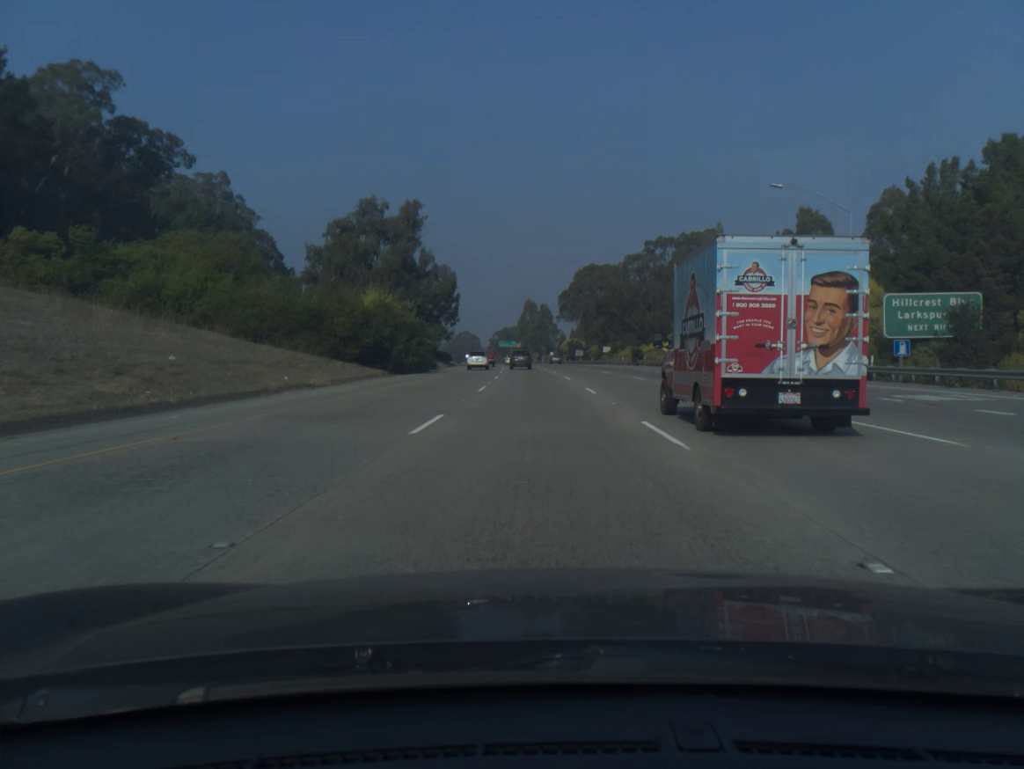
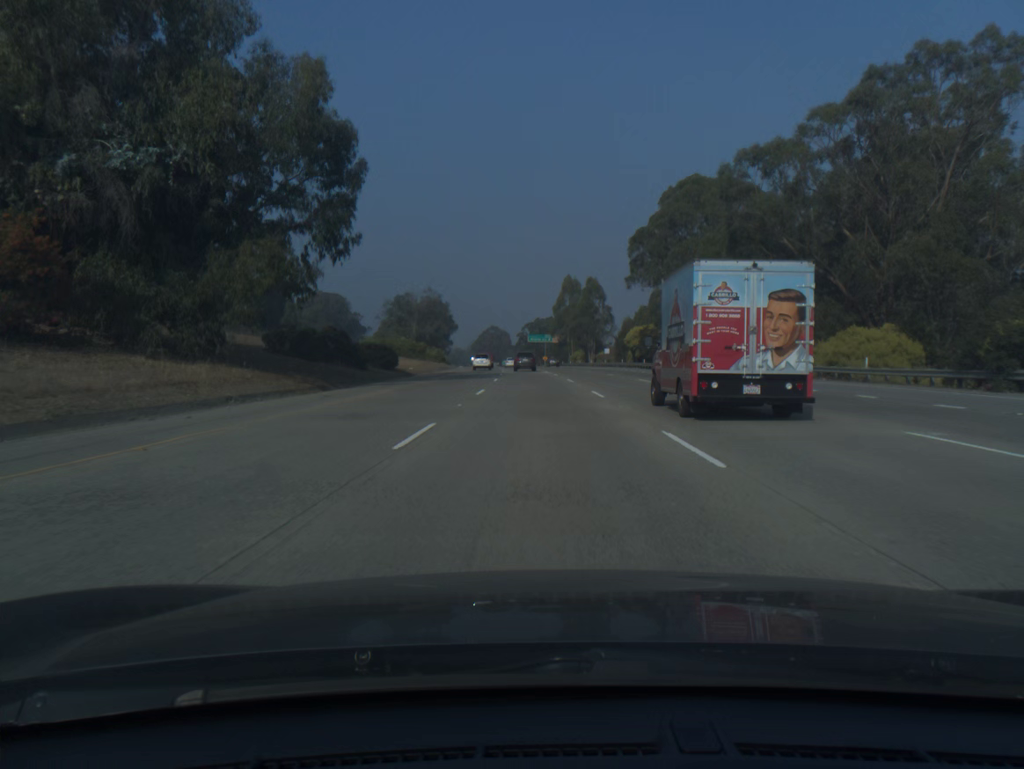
(-1.8, +75.0) m; -3°
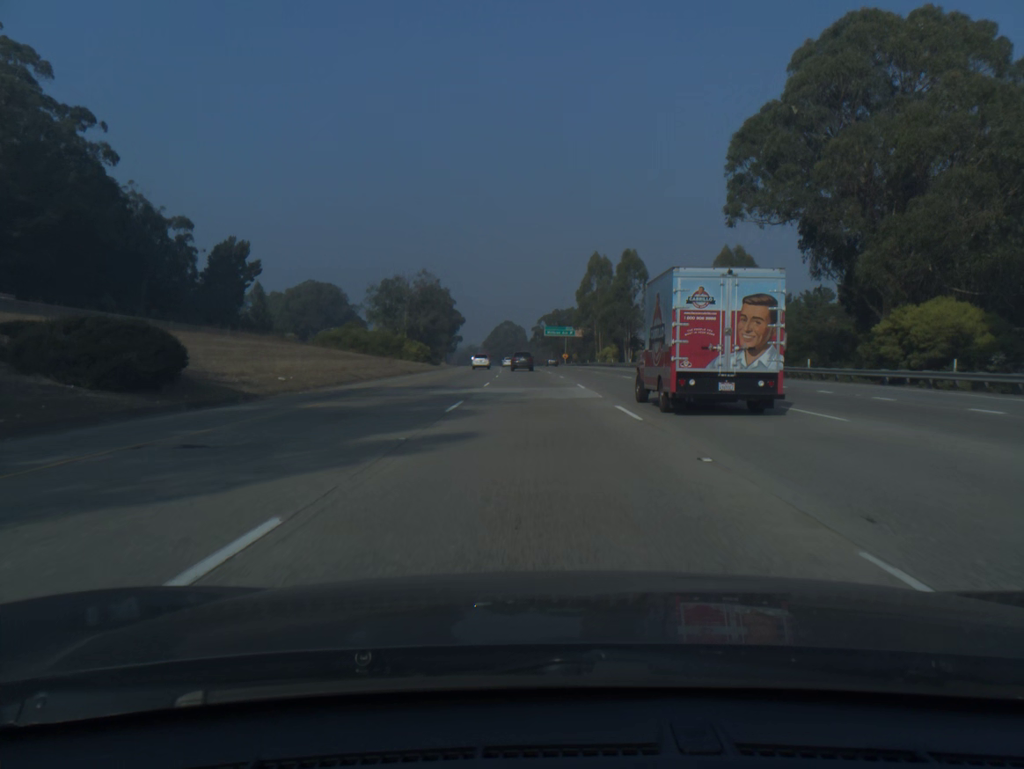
(-0.4, +37.6) m; -1°
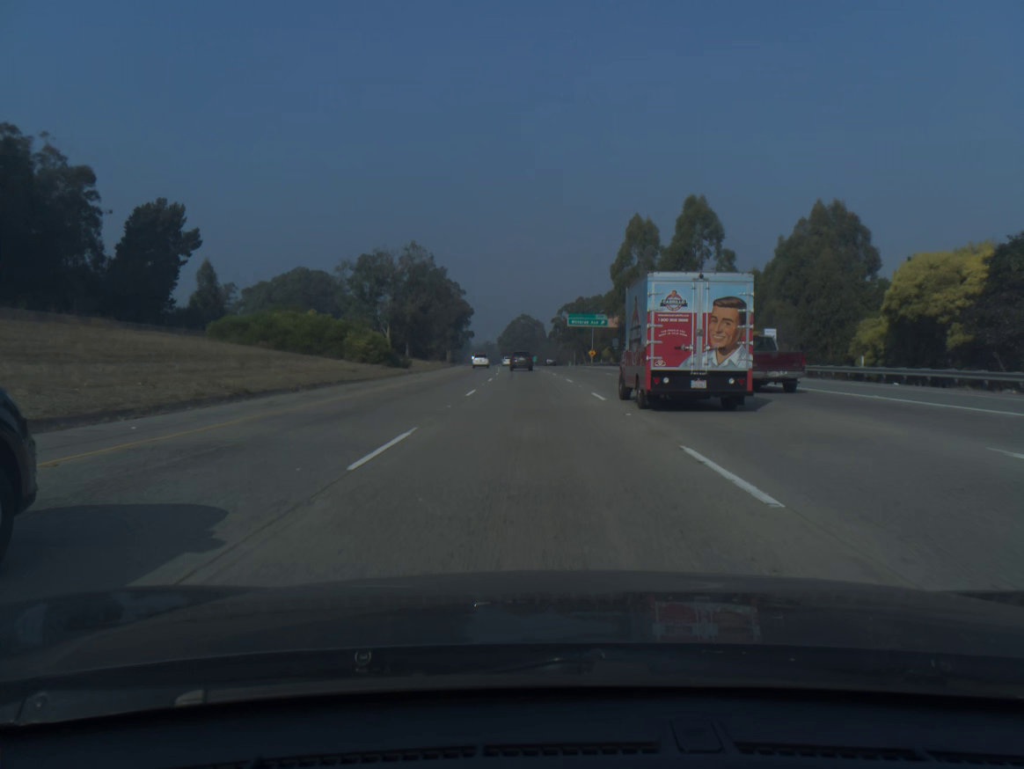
(-0.4, +37.6) m; -1°
